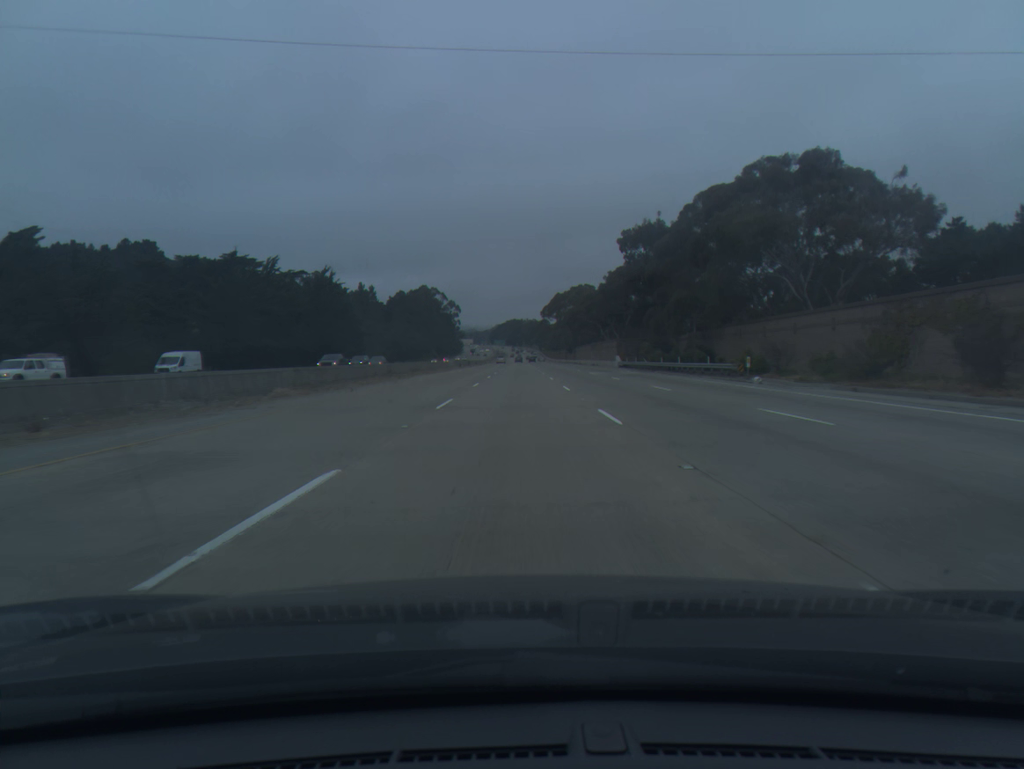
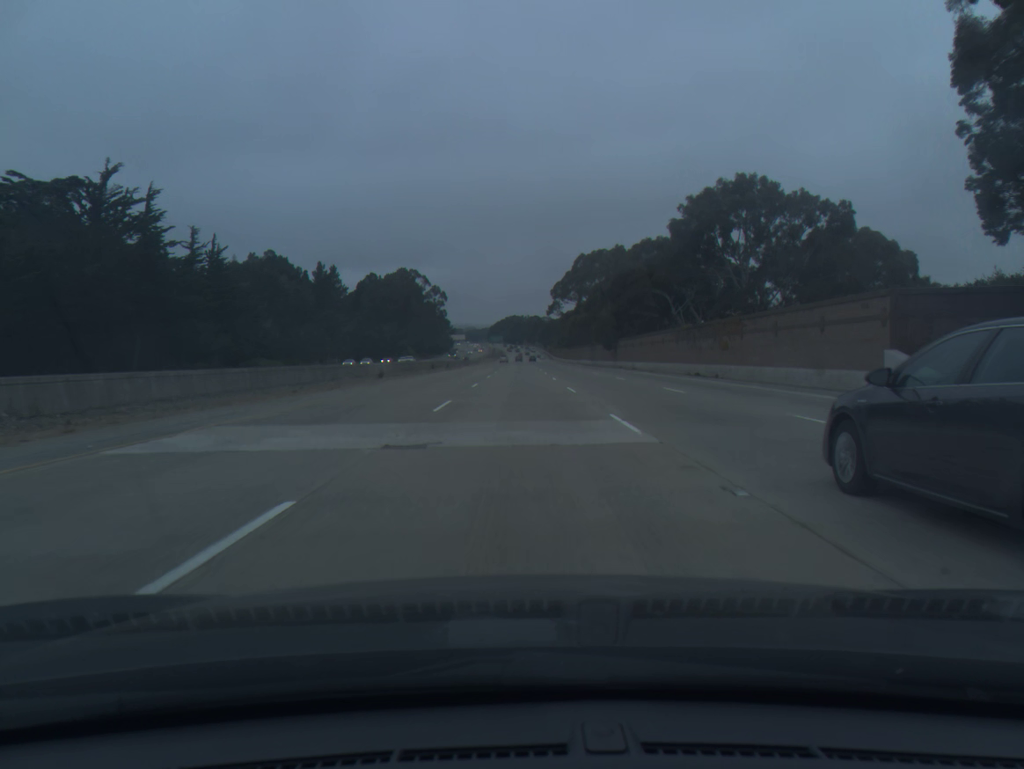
(-0.3, +75.0) m; 0°
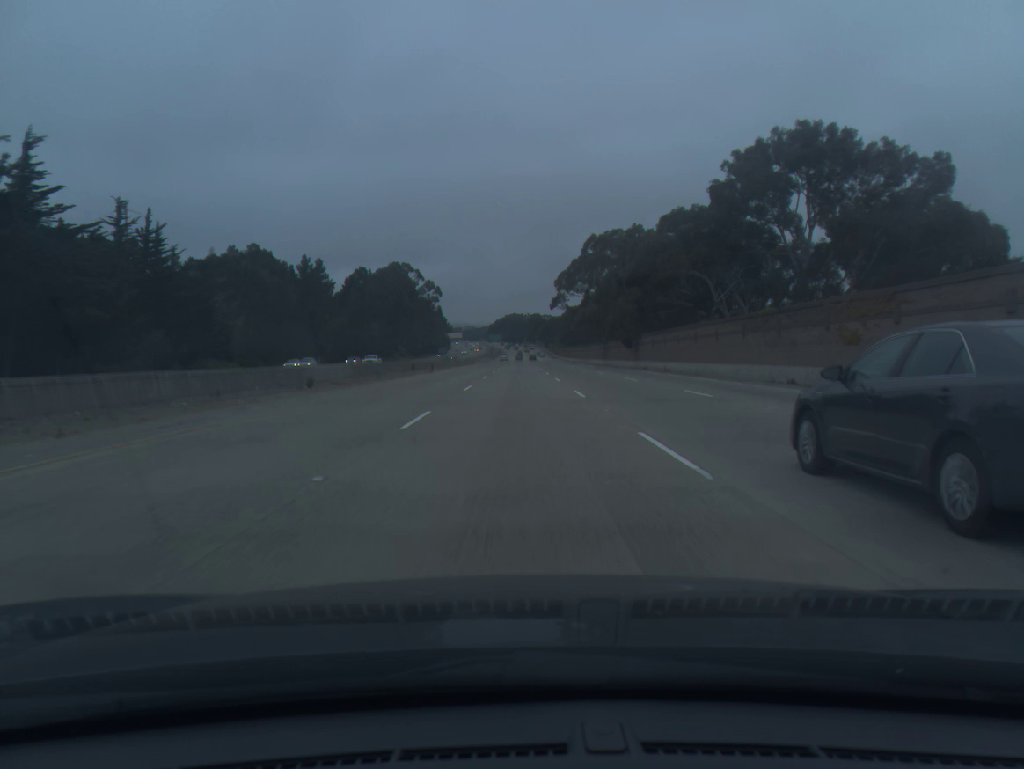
(0.0, +18.8) m; 0°
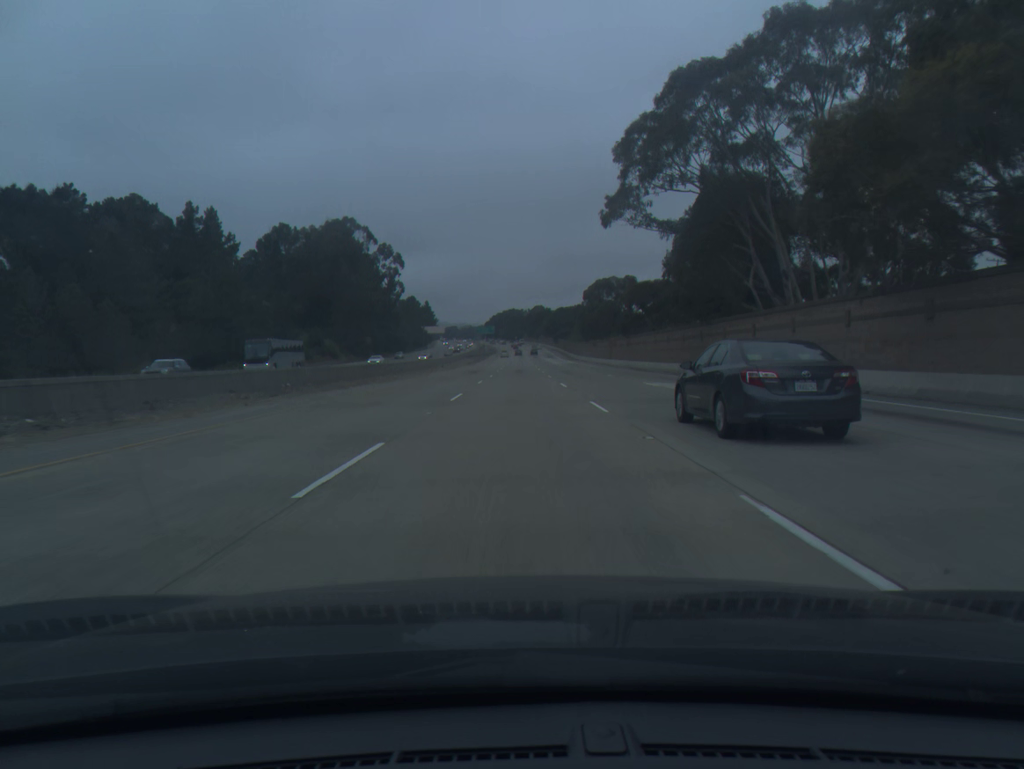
(-0.2, +93.7) m; 0°
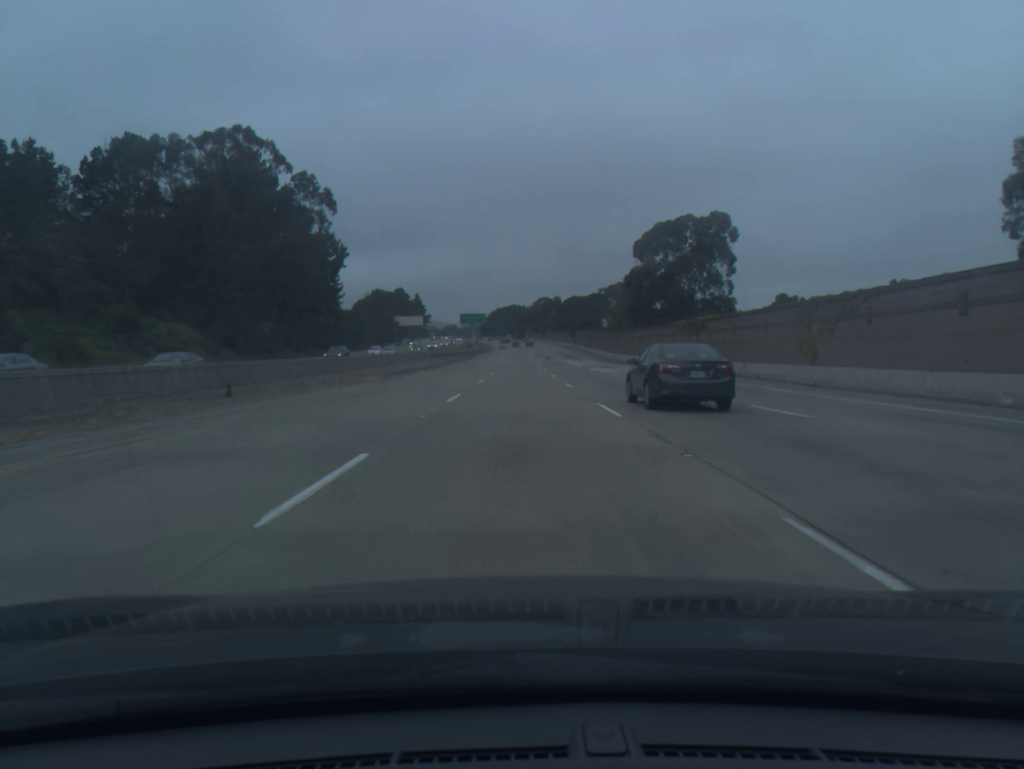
(-0.1, +74.8) m; 0°
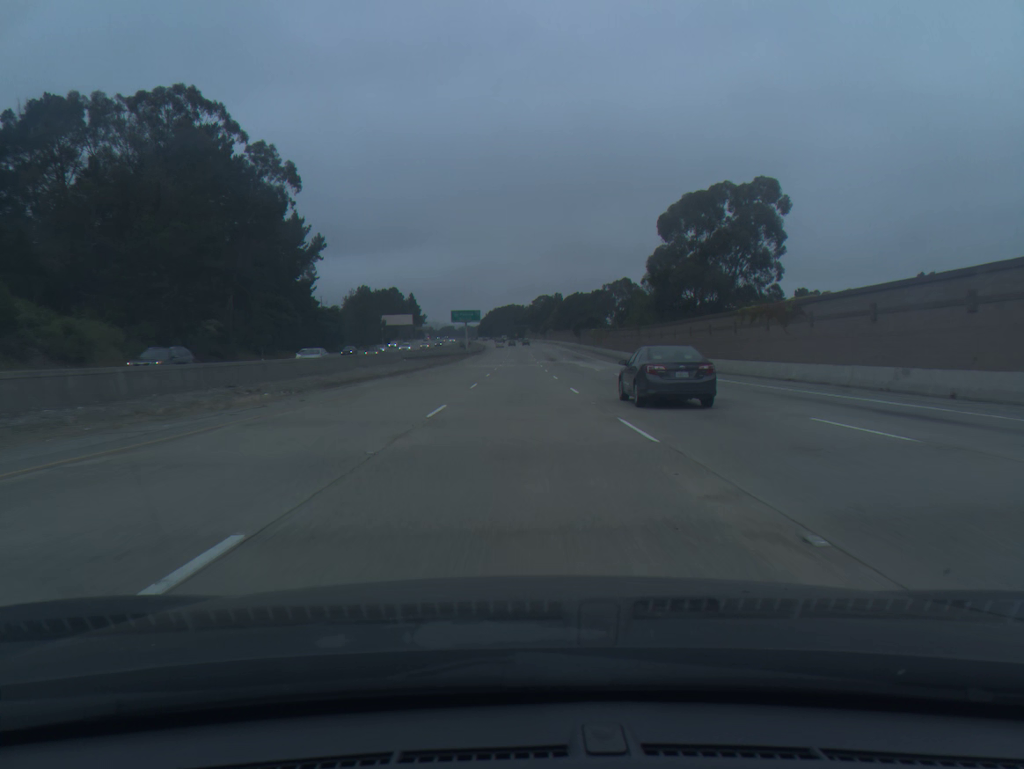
(0.0, +18.7) m; 0°
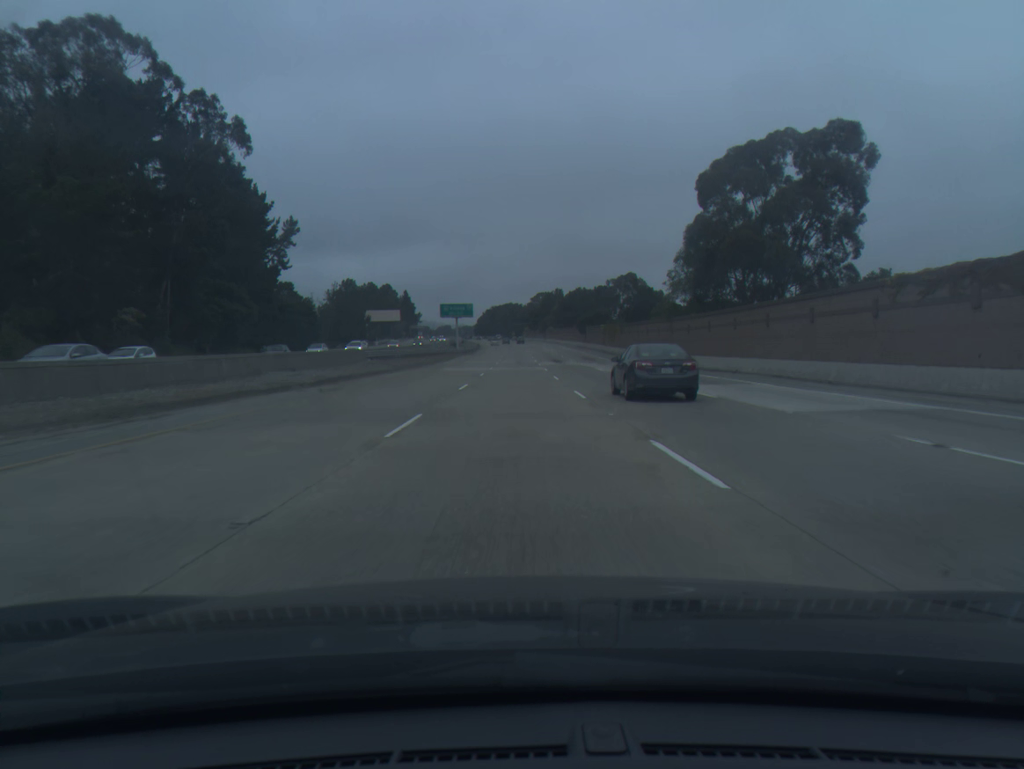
(0.0, +18.7) m; 0°
